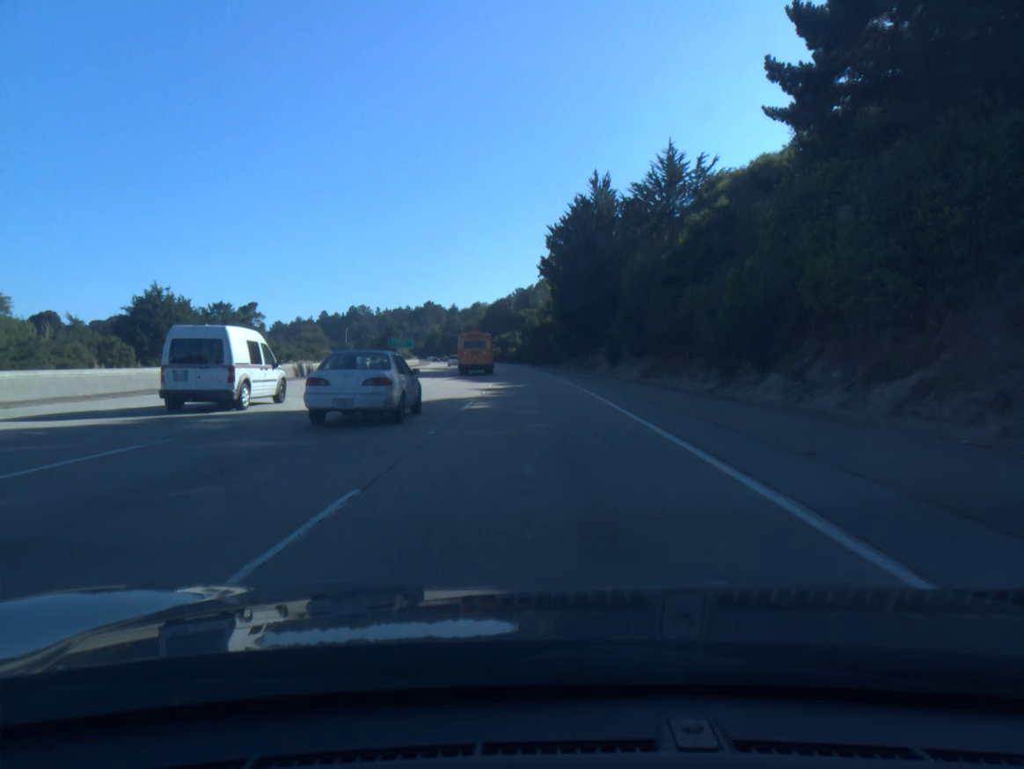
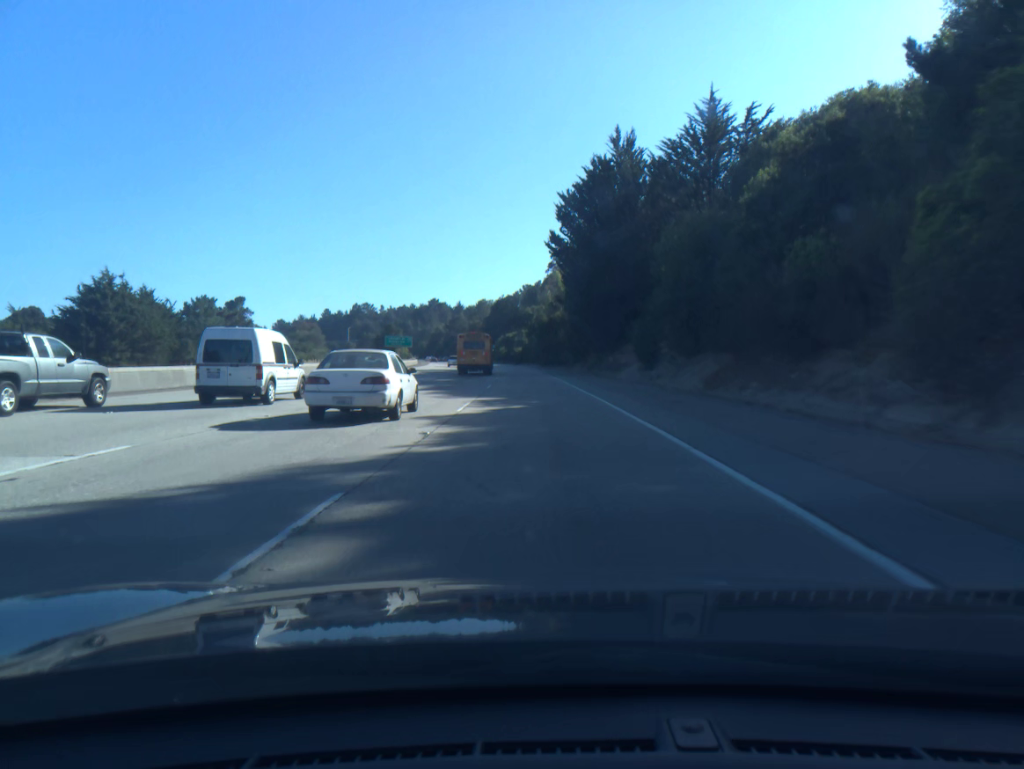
(-0.1, +14.8) m; 0°
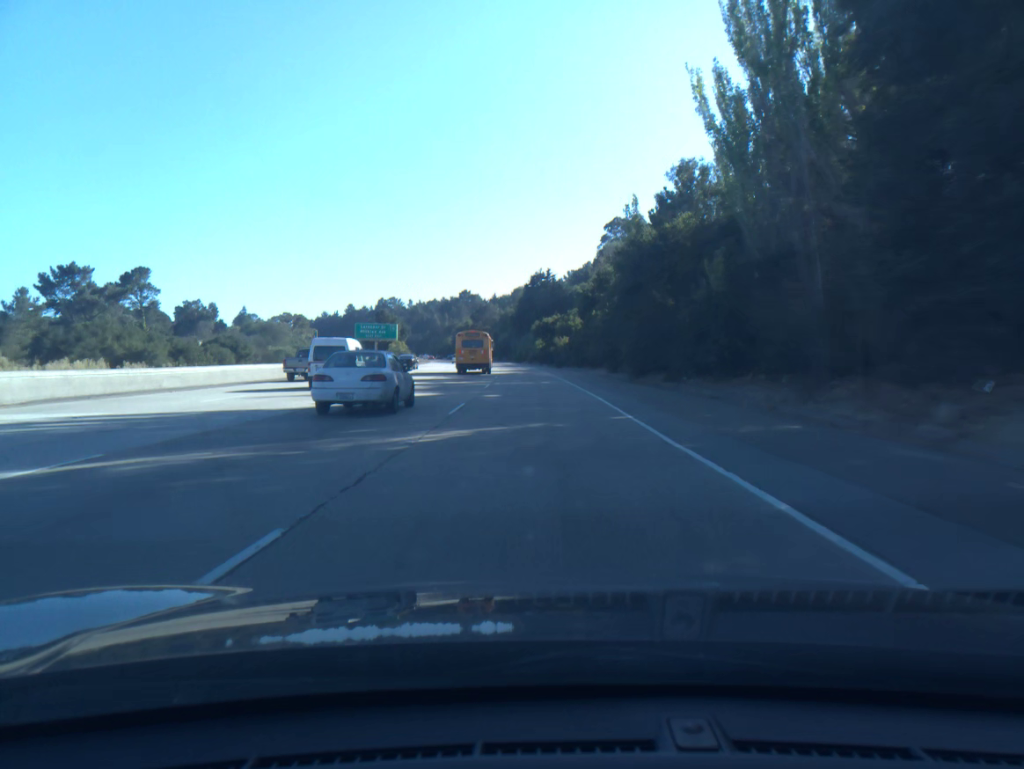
(-2.1, +74.0) m; -3°
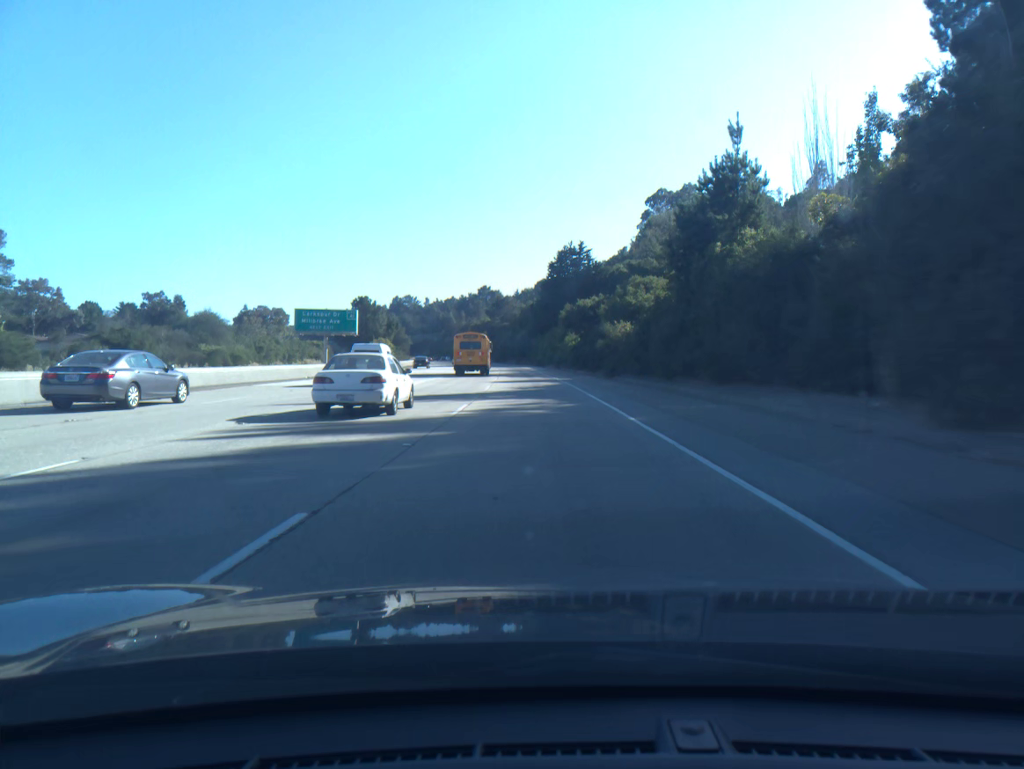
(-0.7, +44.4) m; -2°
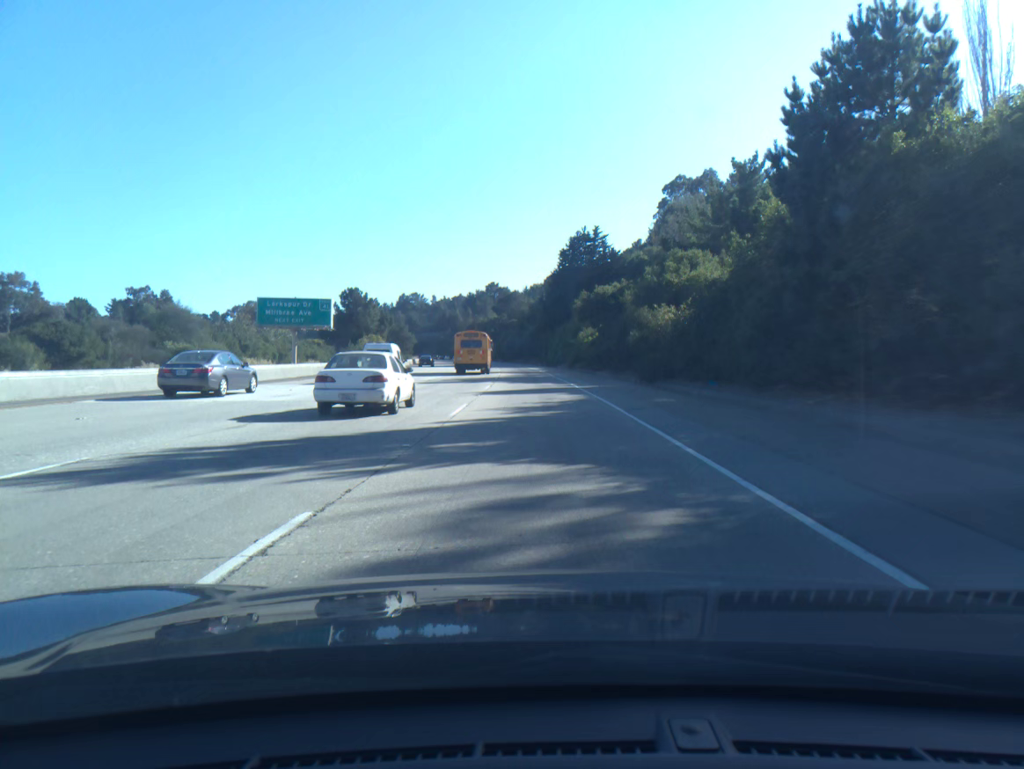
(-0.1, +14.8) m; -1°
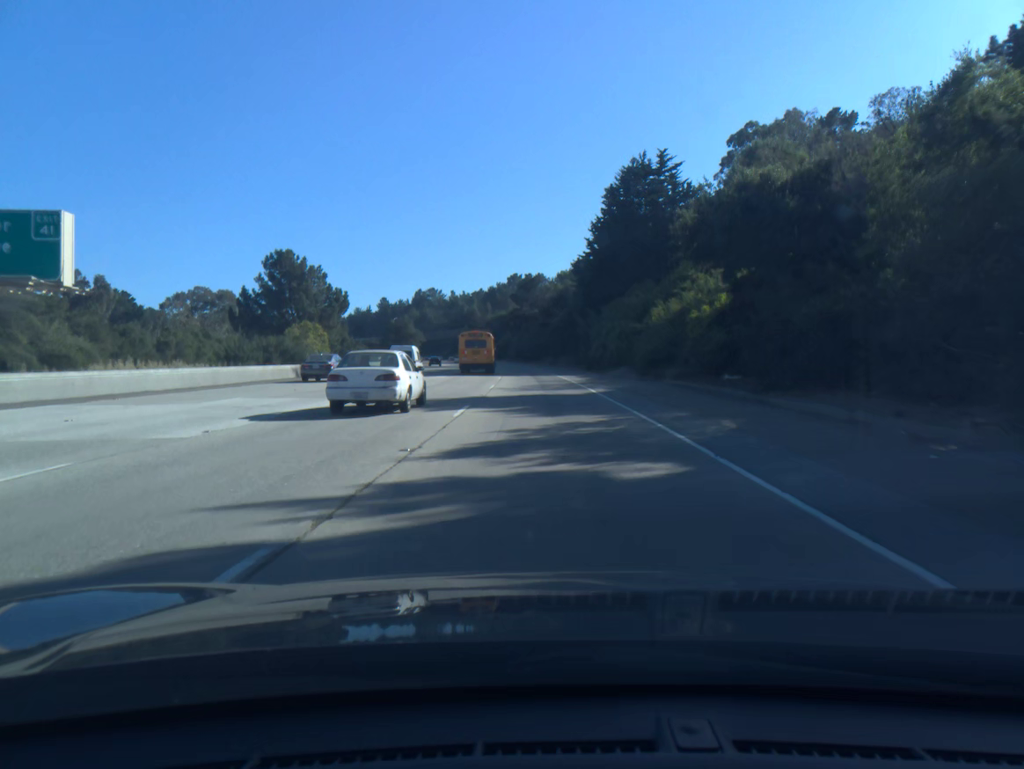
(-0.8, +44.5) m; -2°
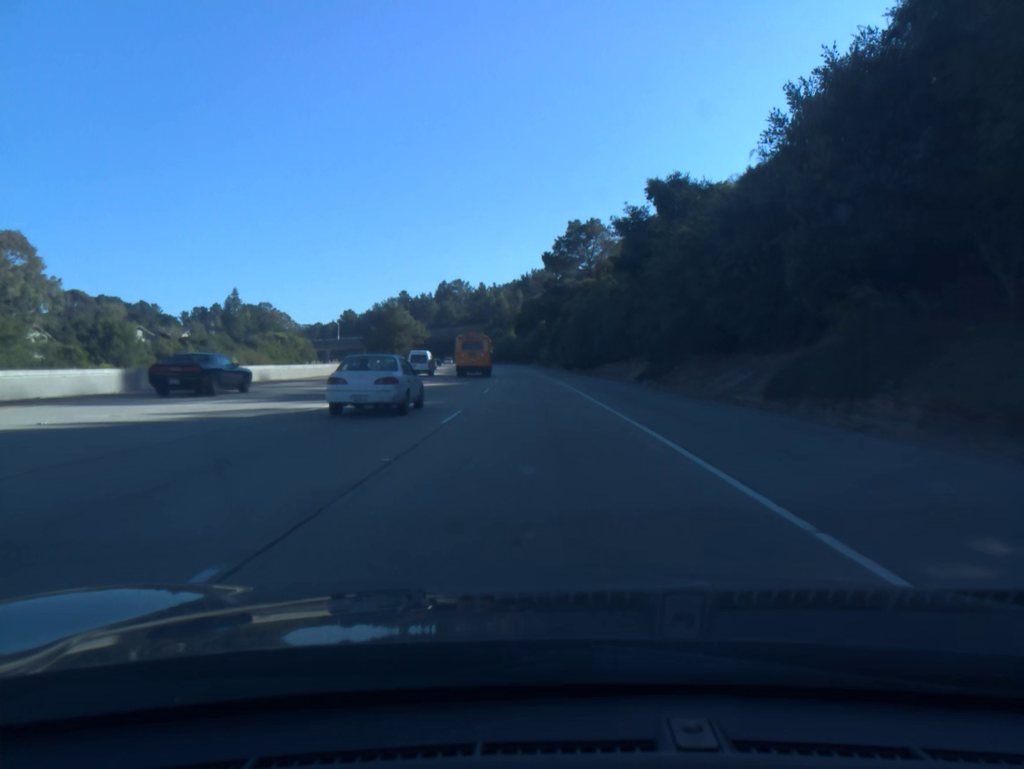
(-1.7, +74.1) m; -3°
